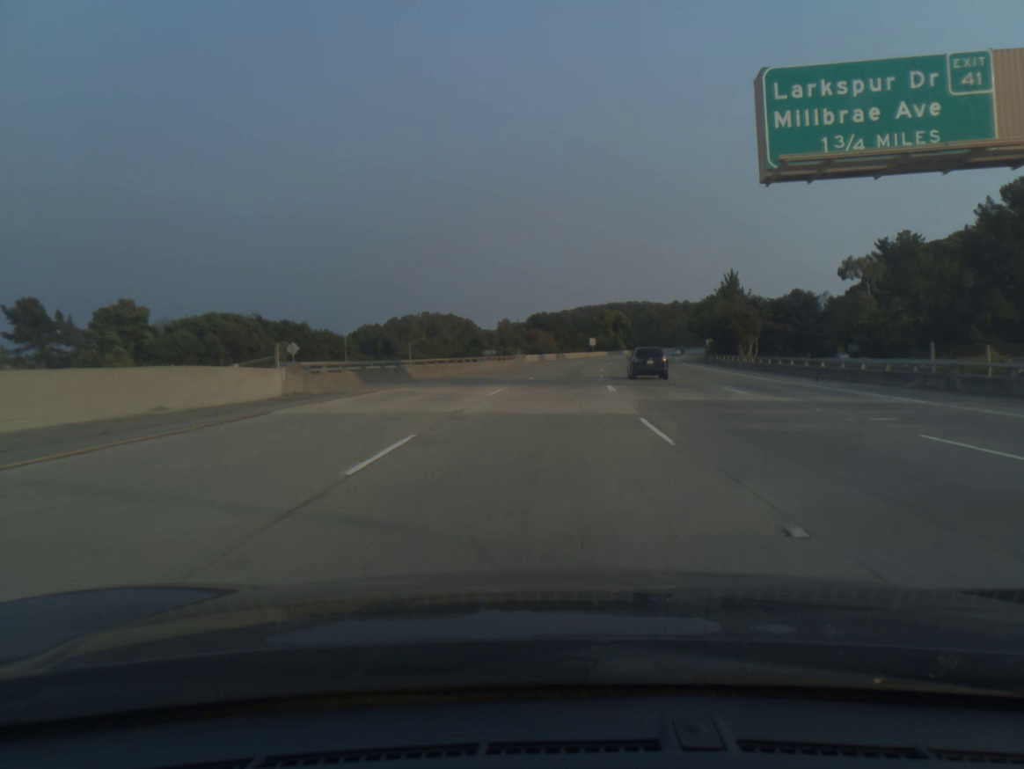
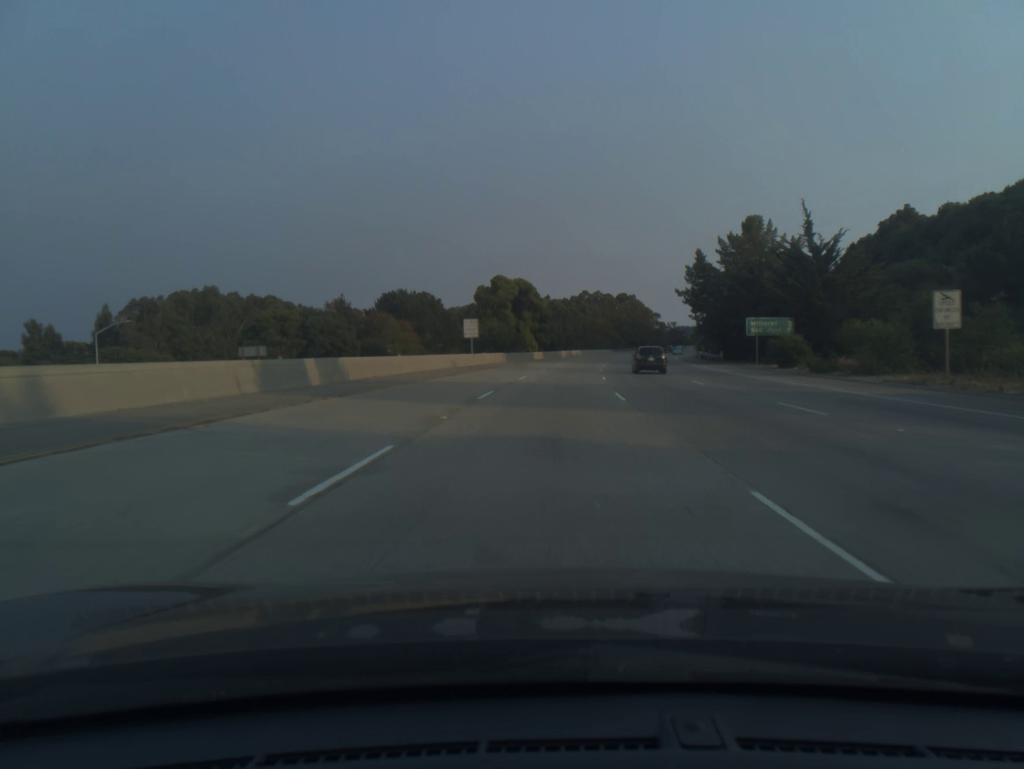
(+7.0, +95.7) m; +8°
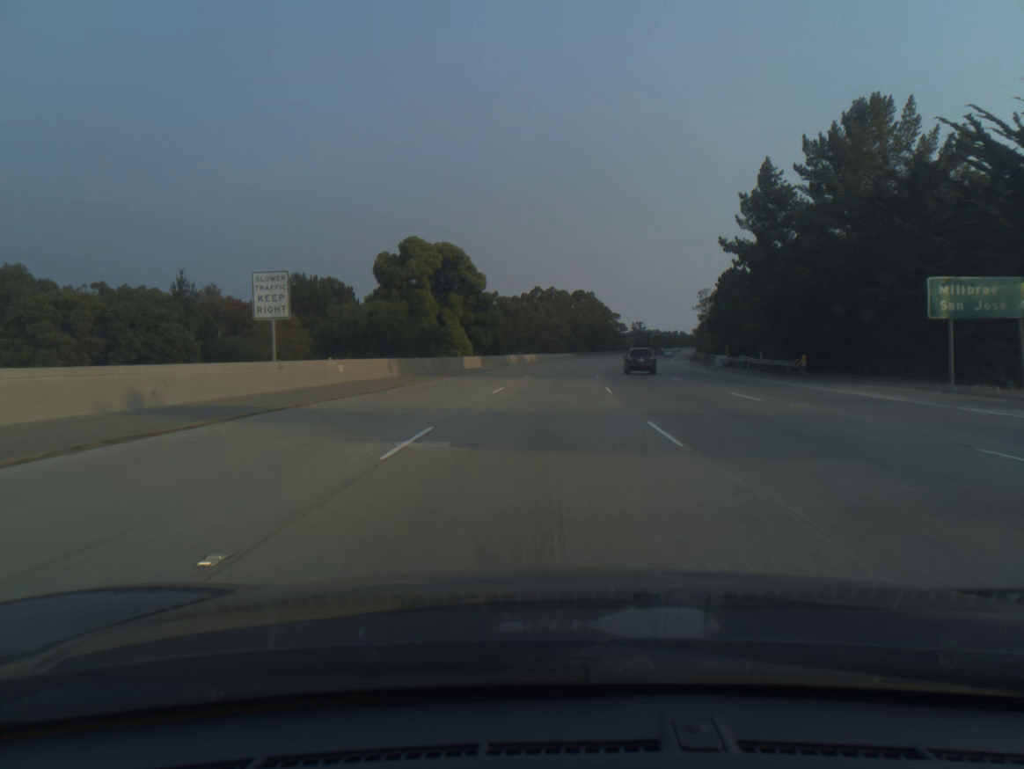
(+1.3, +38.6) m; +4°
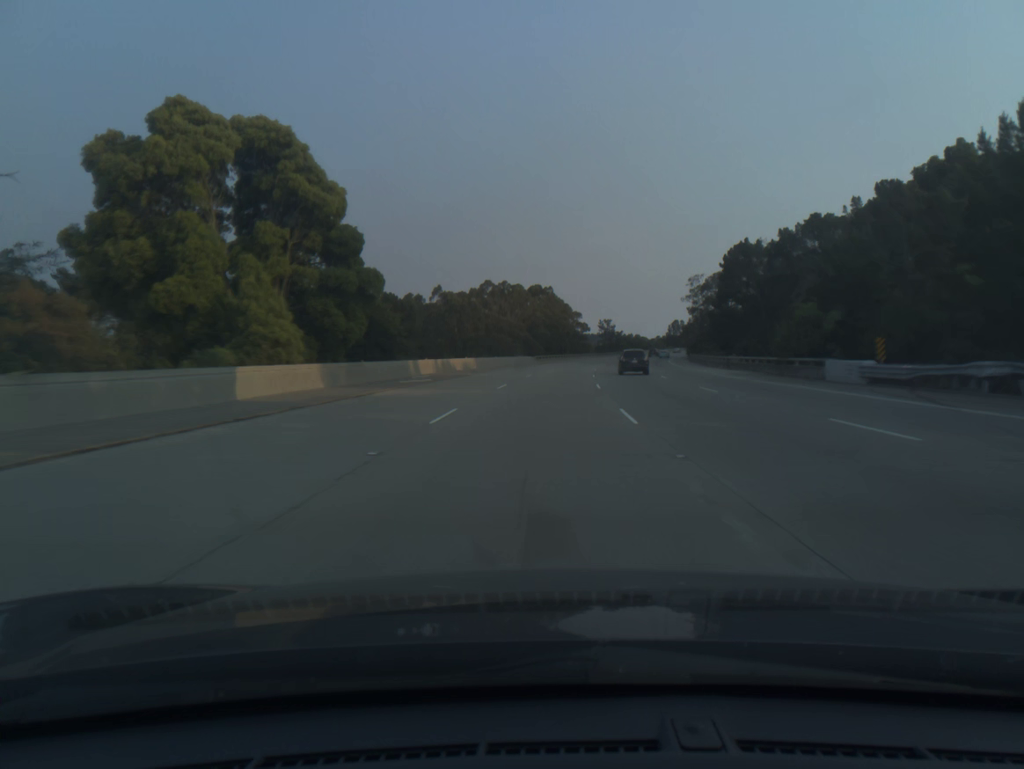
(+1.2, +38.7) m; +3°
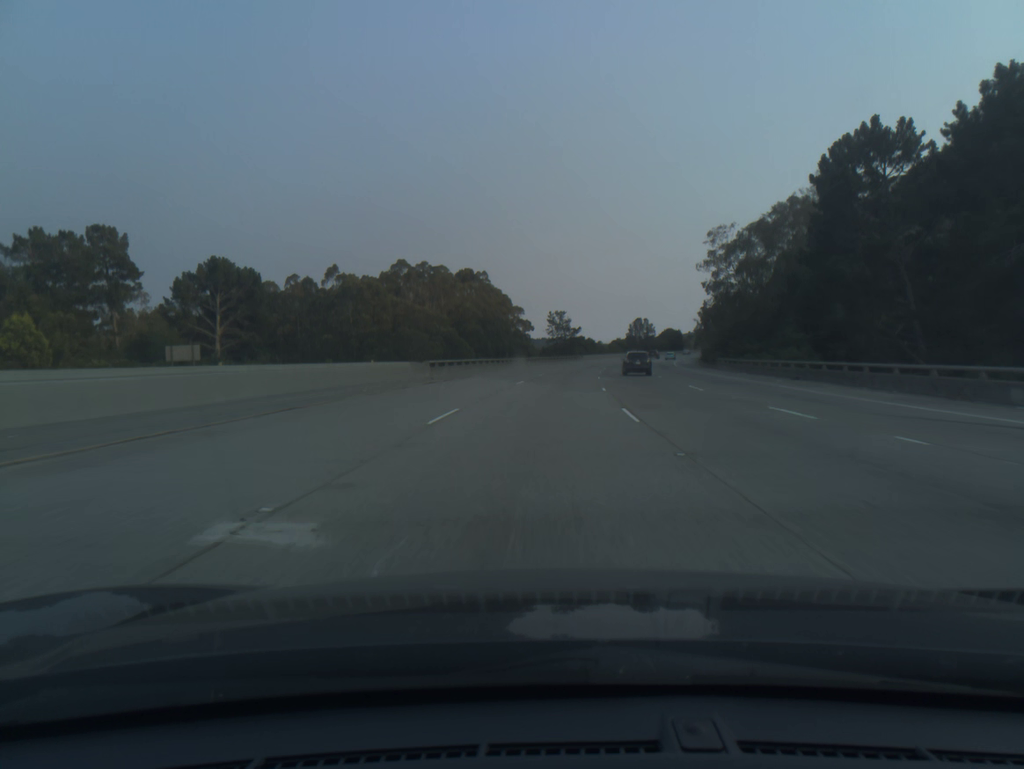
(+2.2, +58.2) m; +4°
